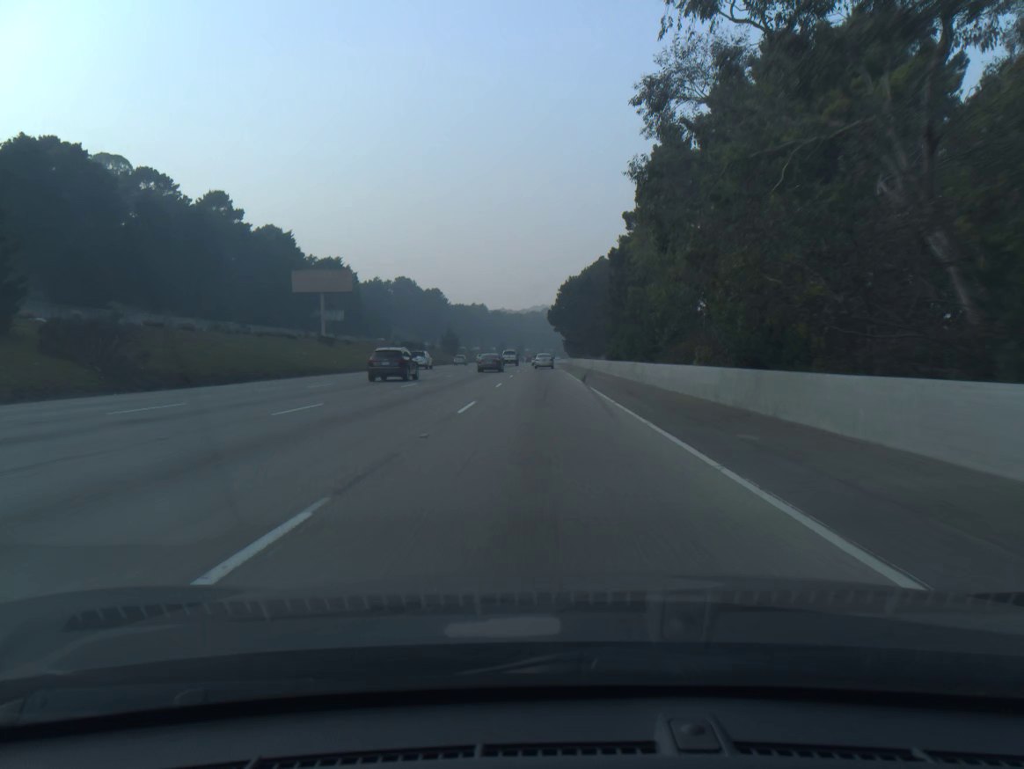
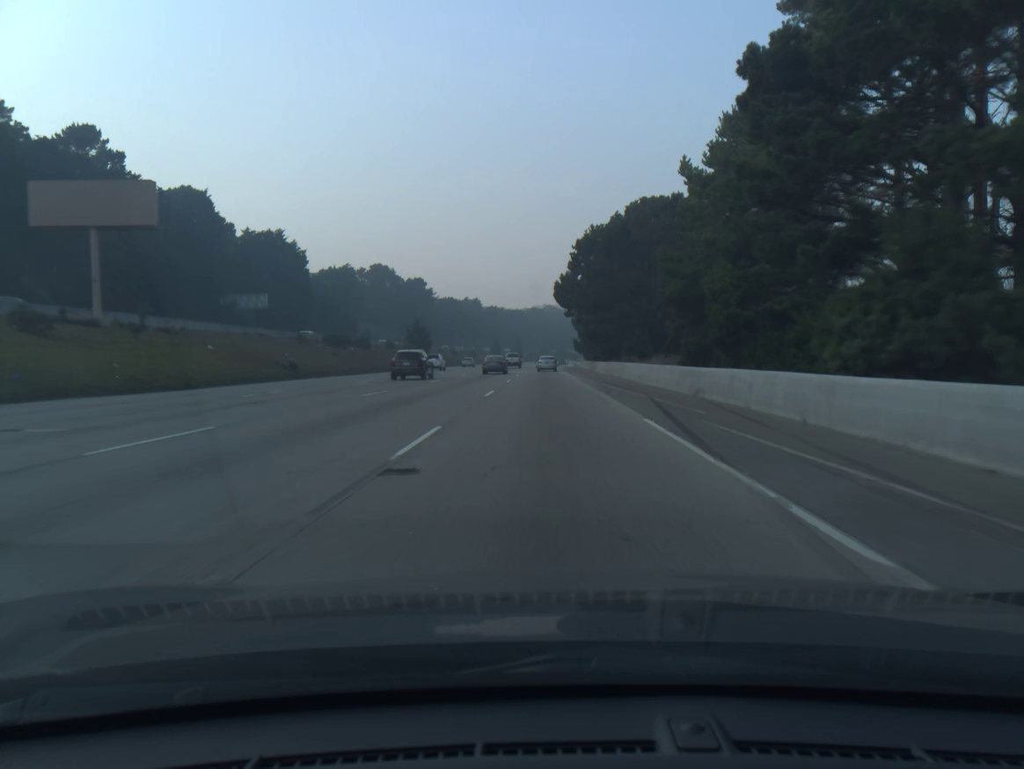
(-0.1, +51.0) m; 0°
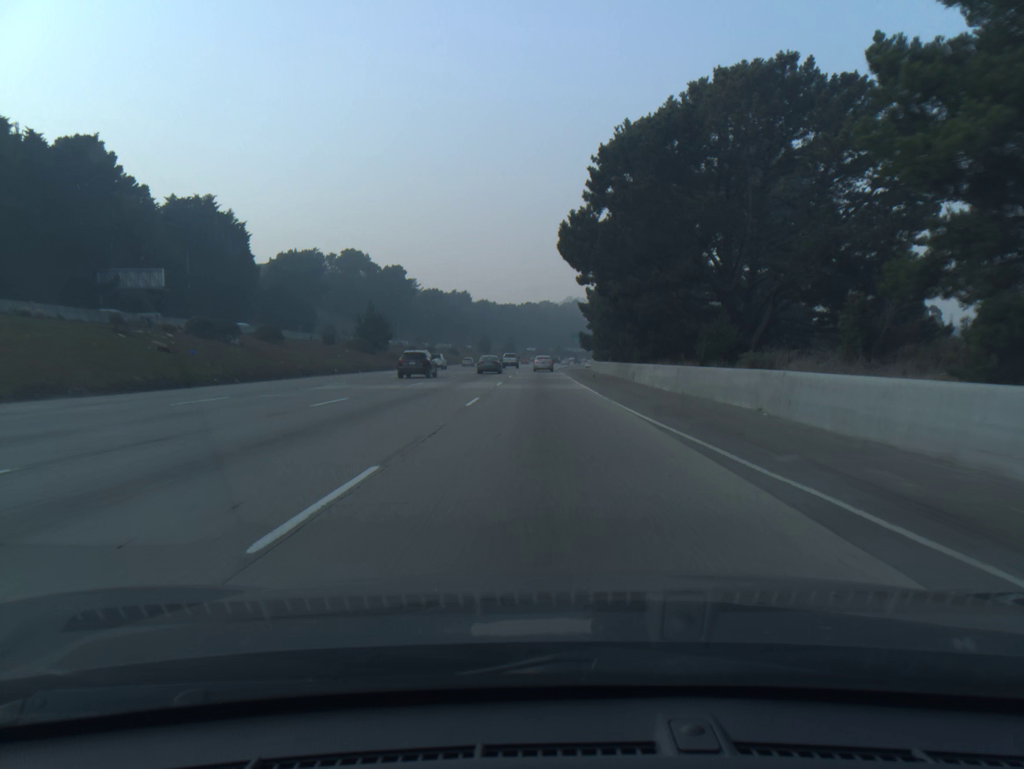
(+0.1, +33.9) m; 0°
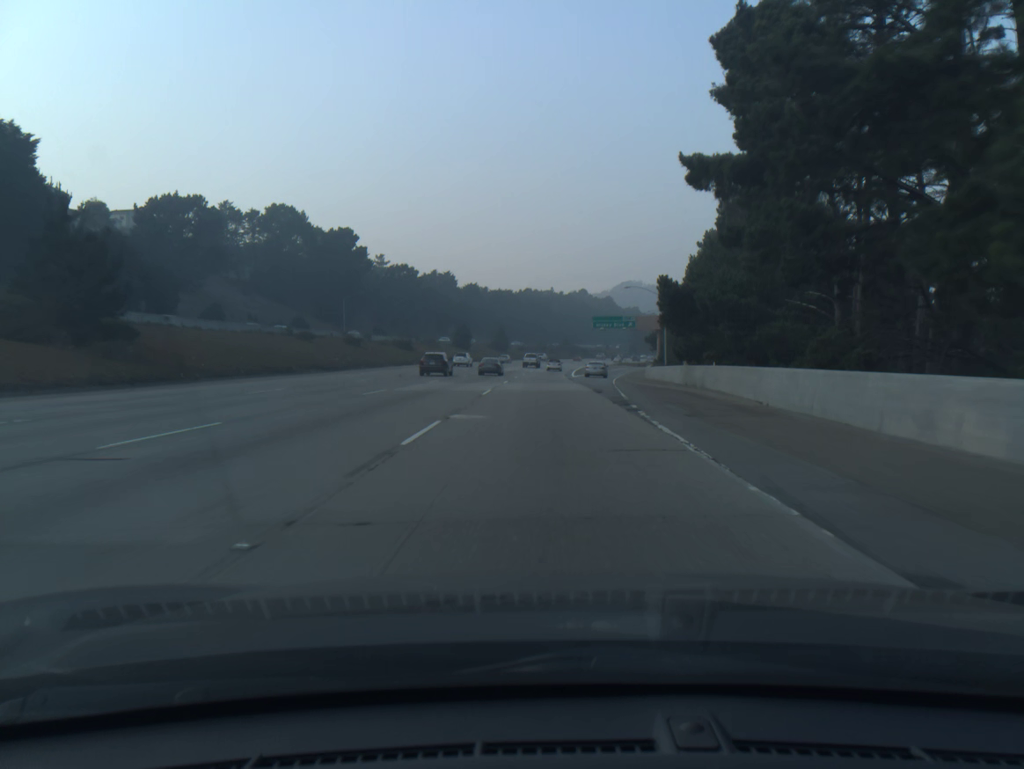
(-0.1, +67.7) m; 0°
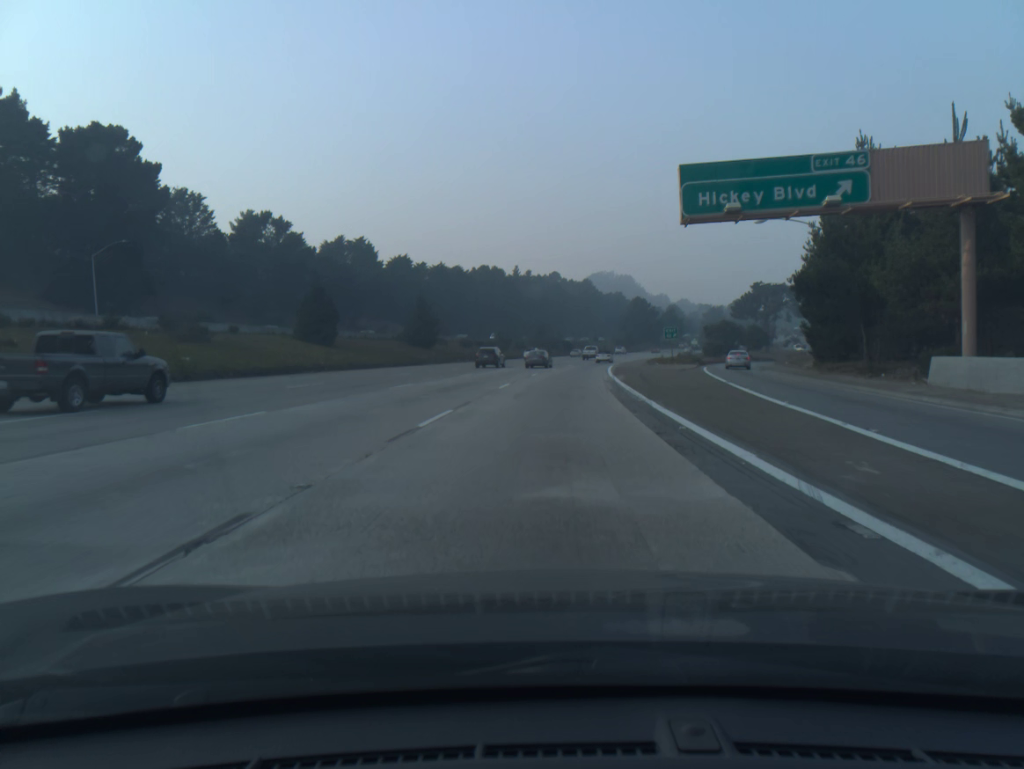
(+1.3, +84.8) m; +2°
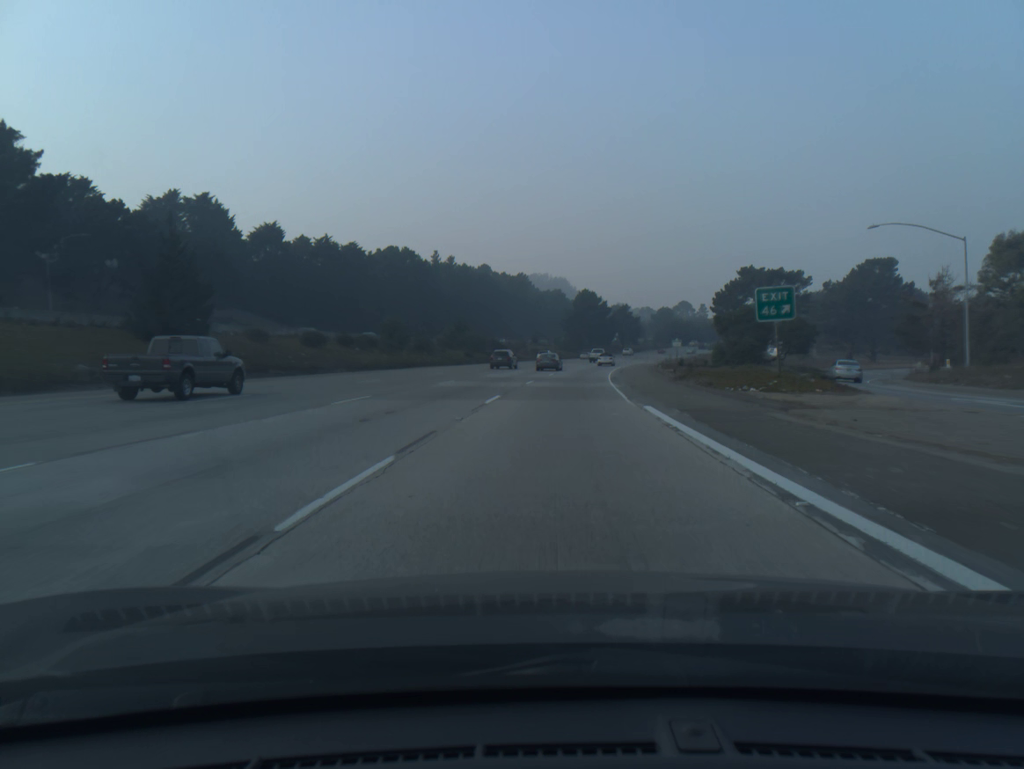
(+2.0, +50.8) m; +5°
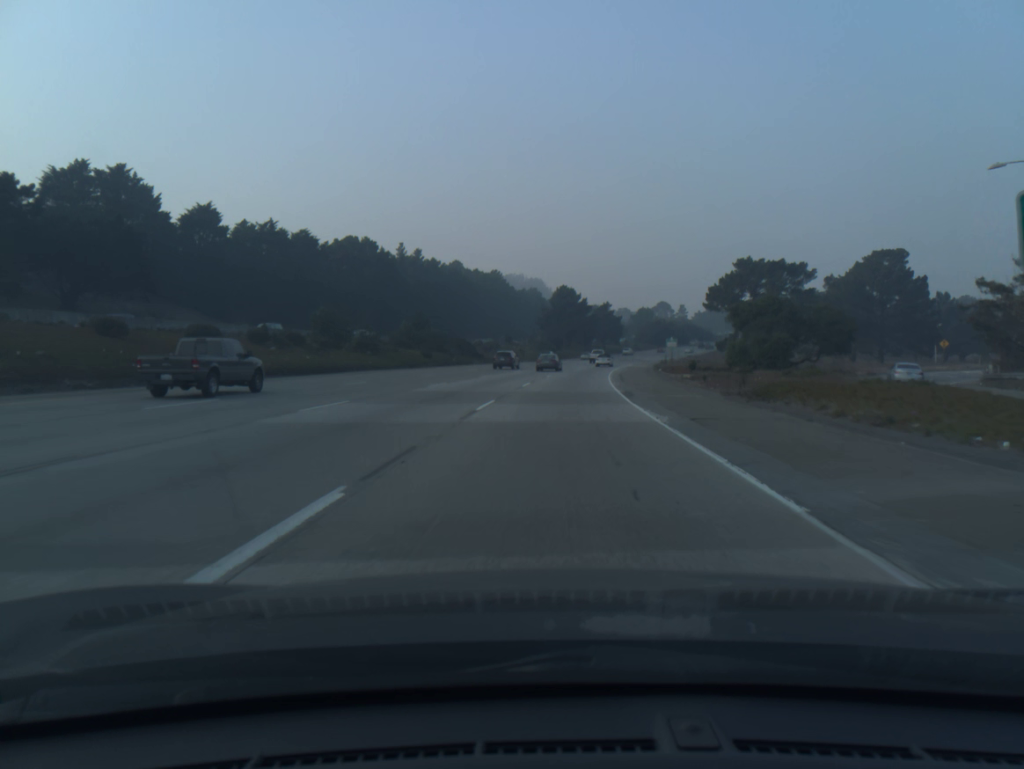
(+0.3, +16.9) m; +2°
